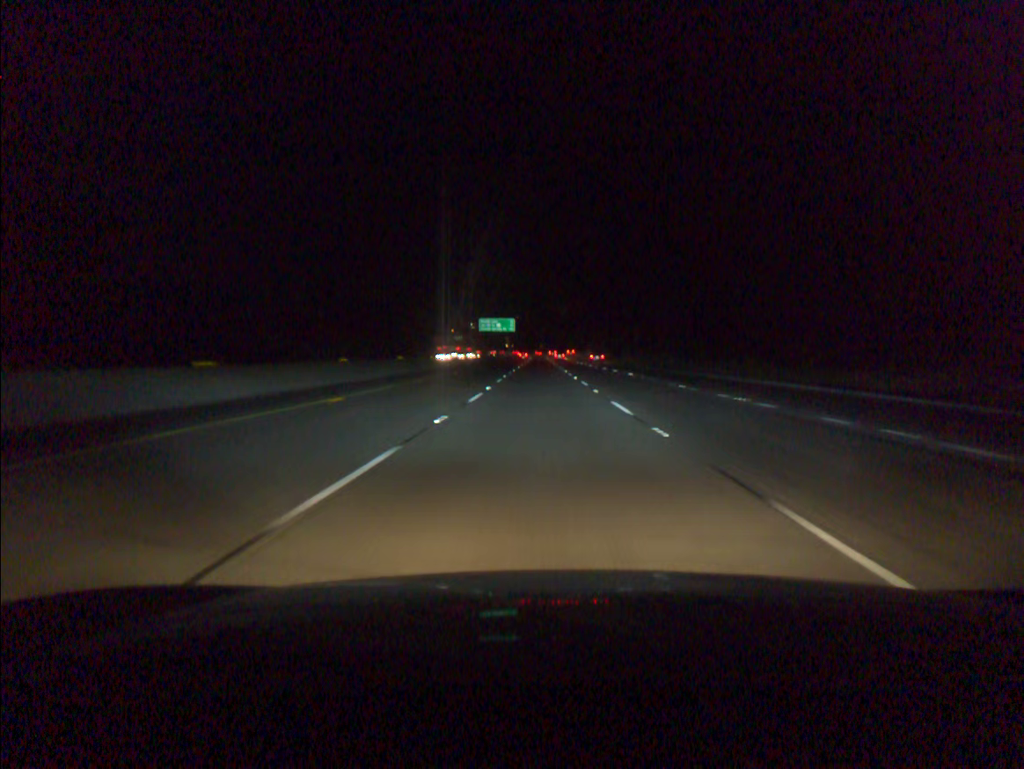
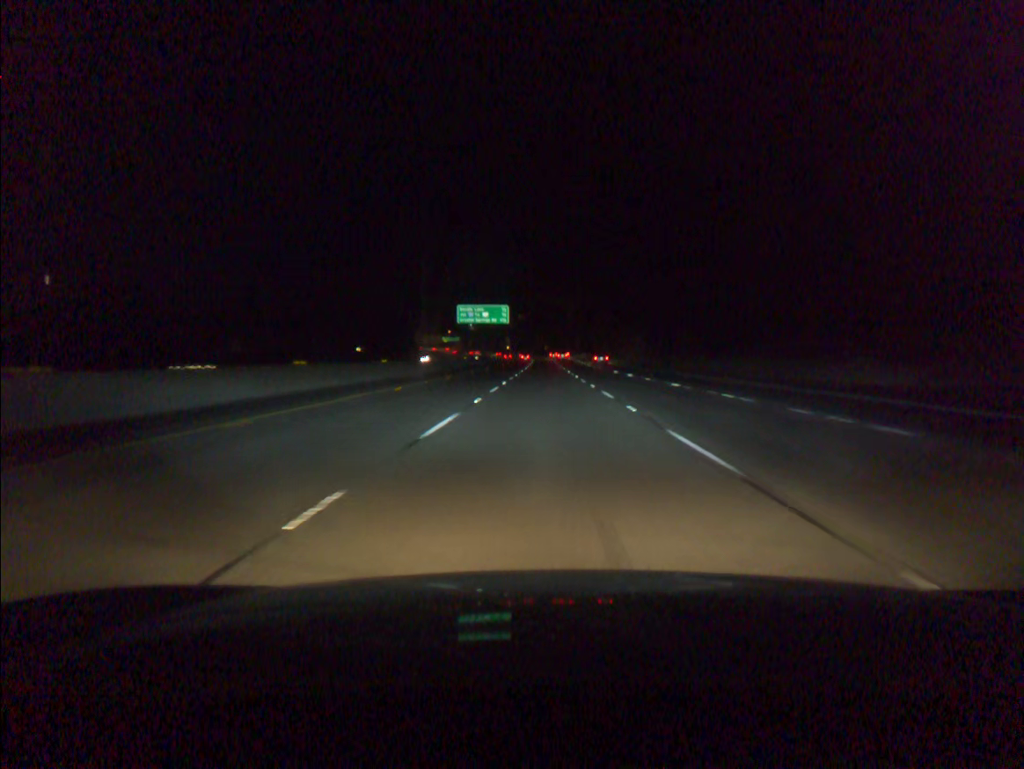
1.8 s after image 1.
(-0.2, +51.0) m; 0°
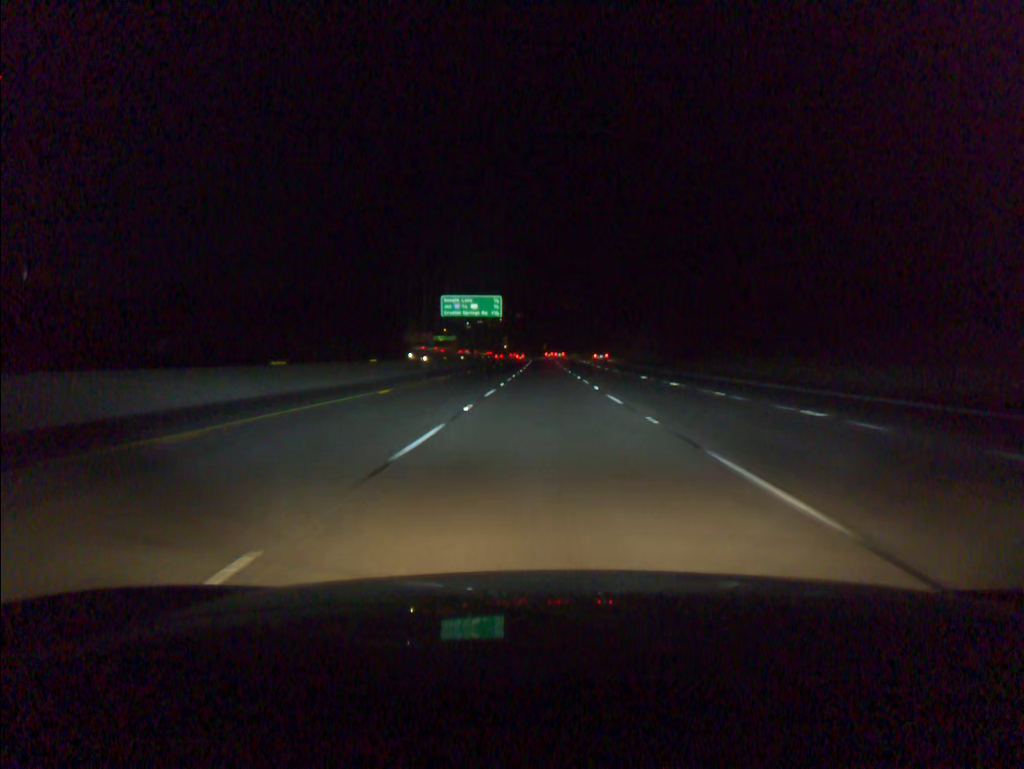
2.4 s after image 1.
(0.0, +16.9) m; 0°
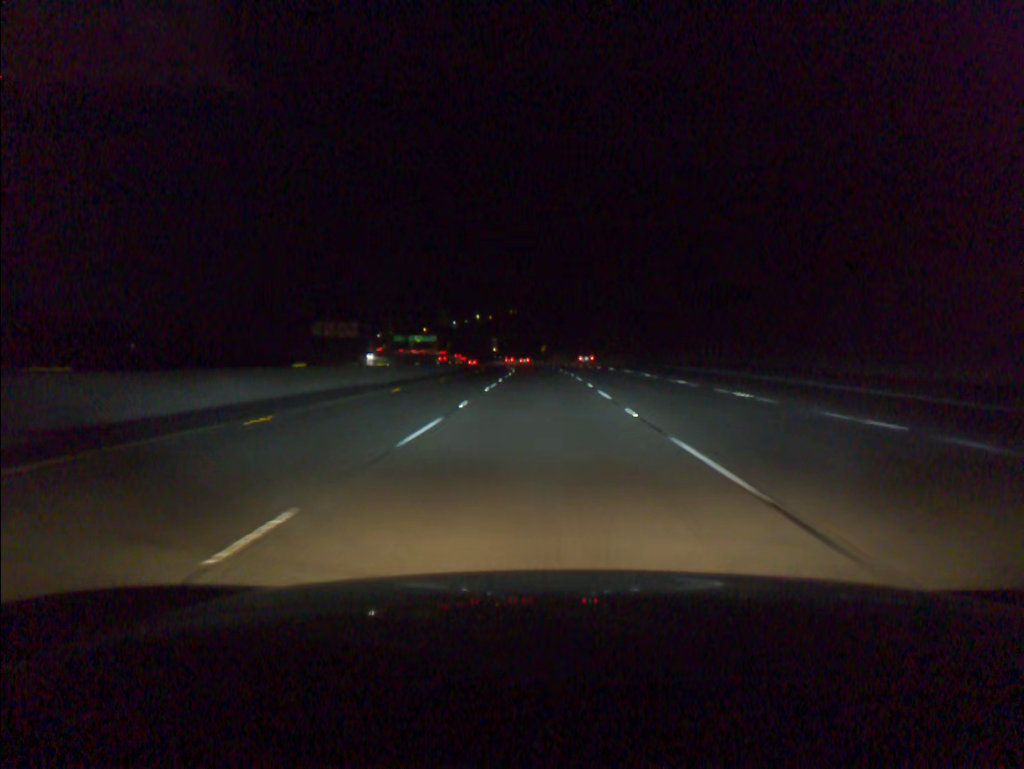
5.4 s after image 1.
(+0.3, +84.2) m; 0°
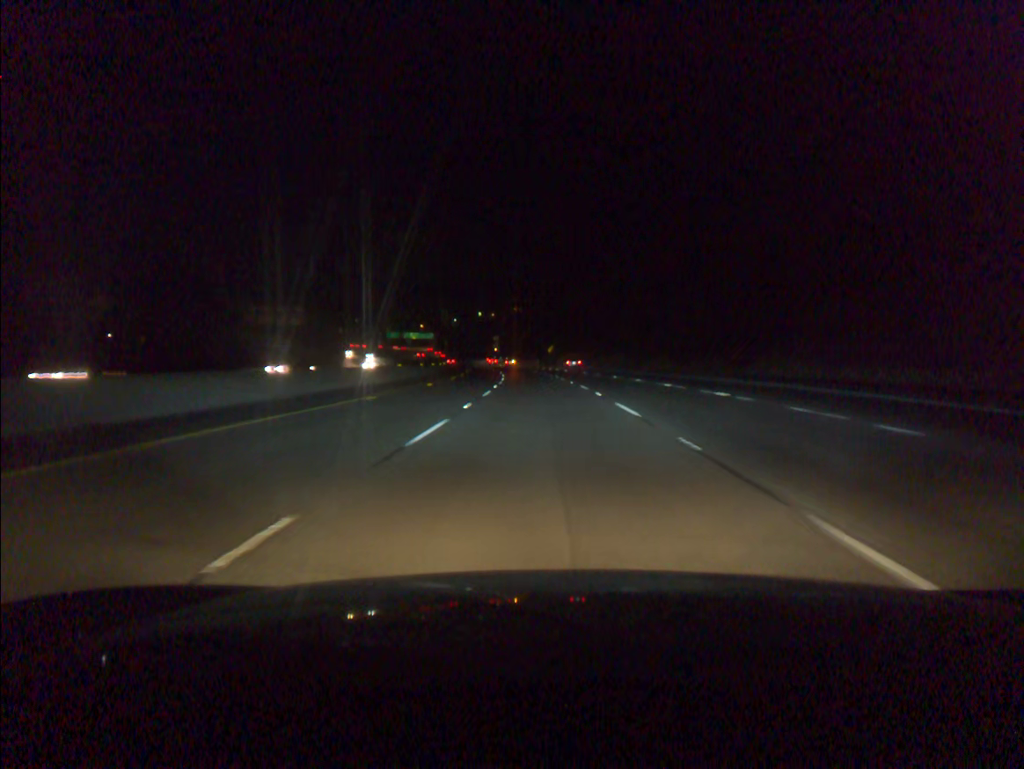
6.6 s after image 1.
(-0.1, +33.7) m; 0°
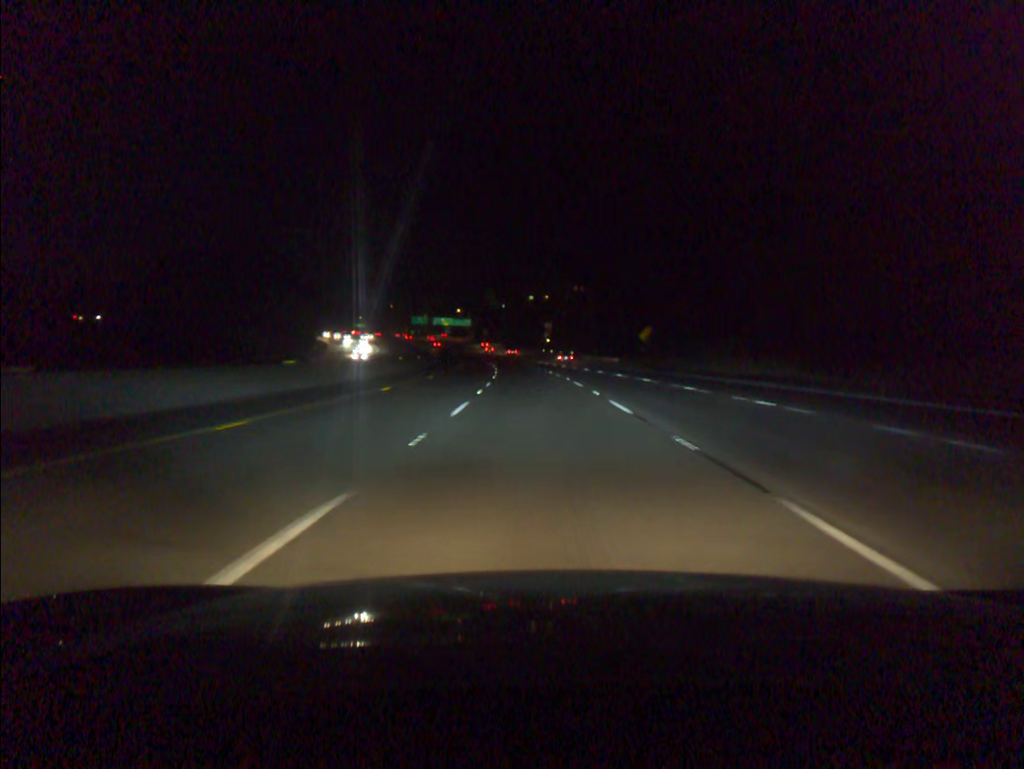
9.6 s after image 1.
(-2.6, +84.7) m; -4°
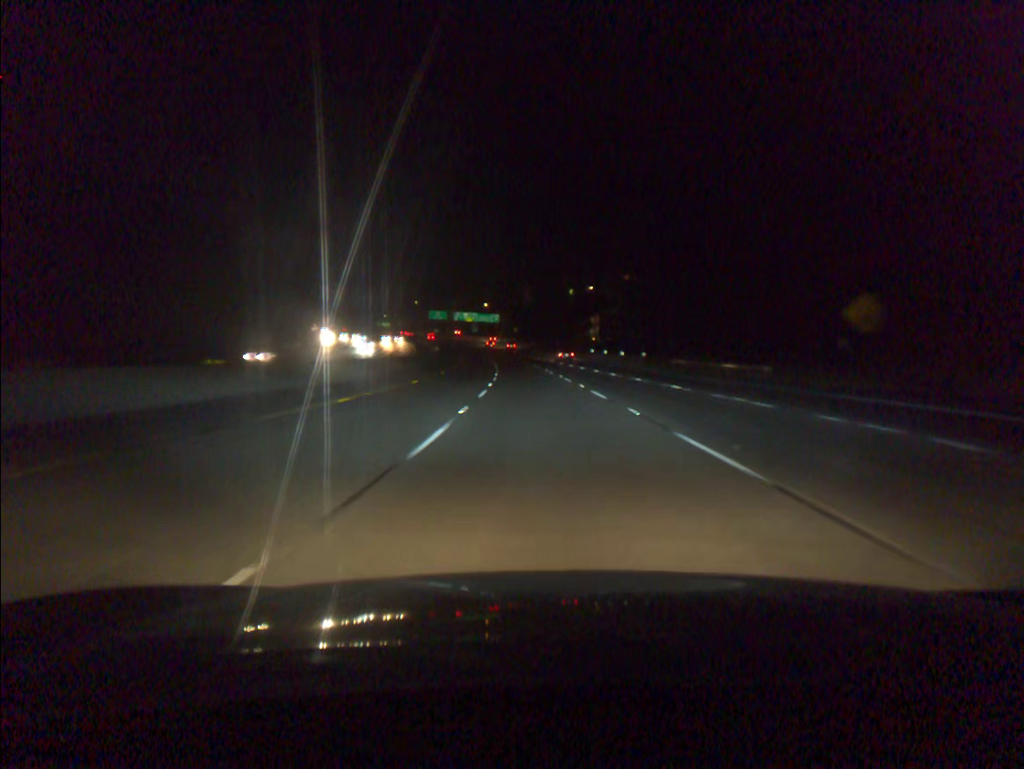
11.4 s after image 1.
(-1.3, +51.0) m; -3°
